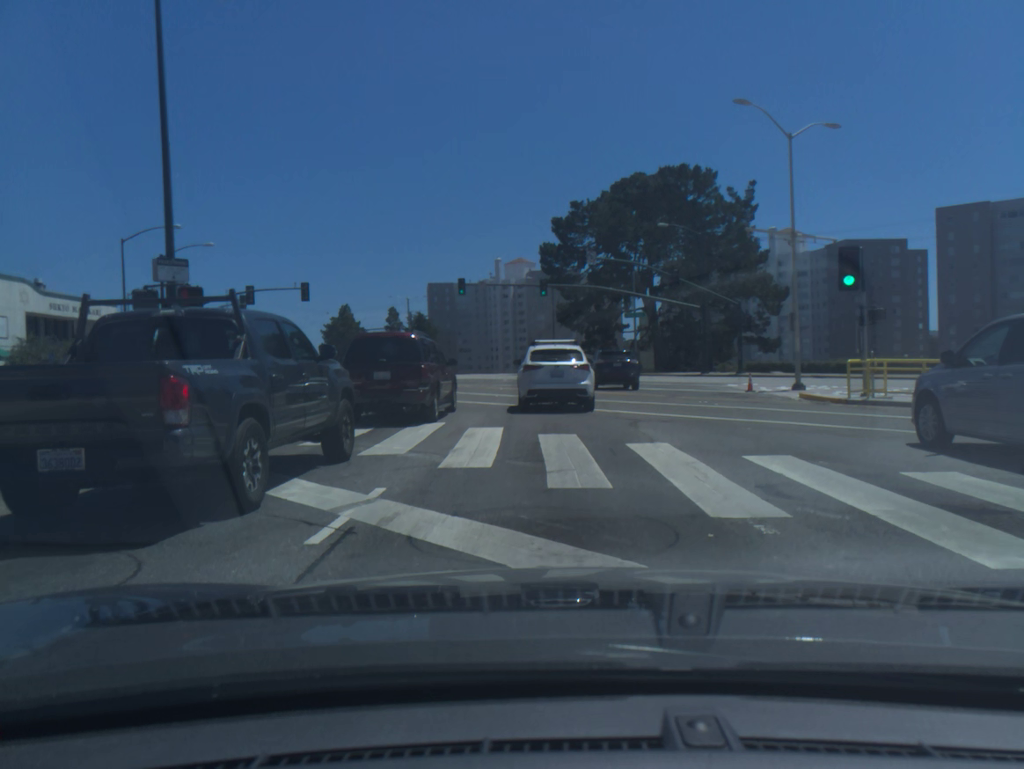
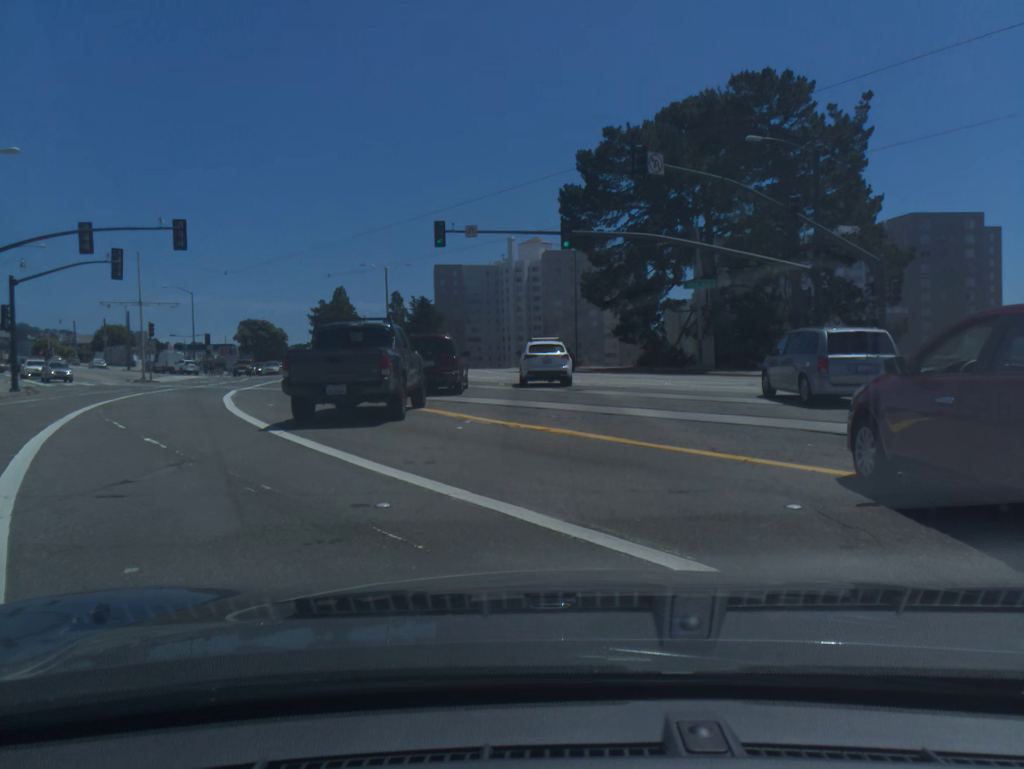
(-0.9, +21.5) m; -3°
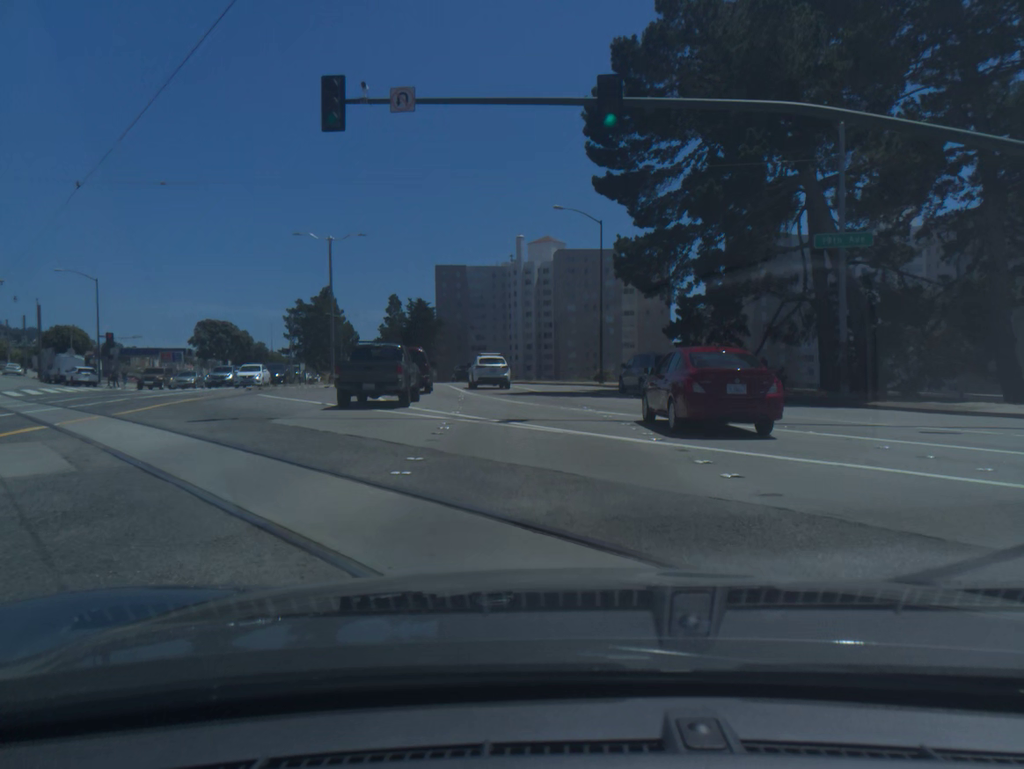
(-0.1, +22.0) m; -1°
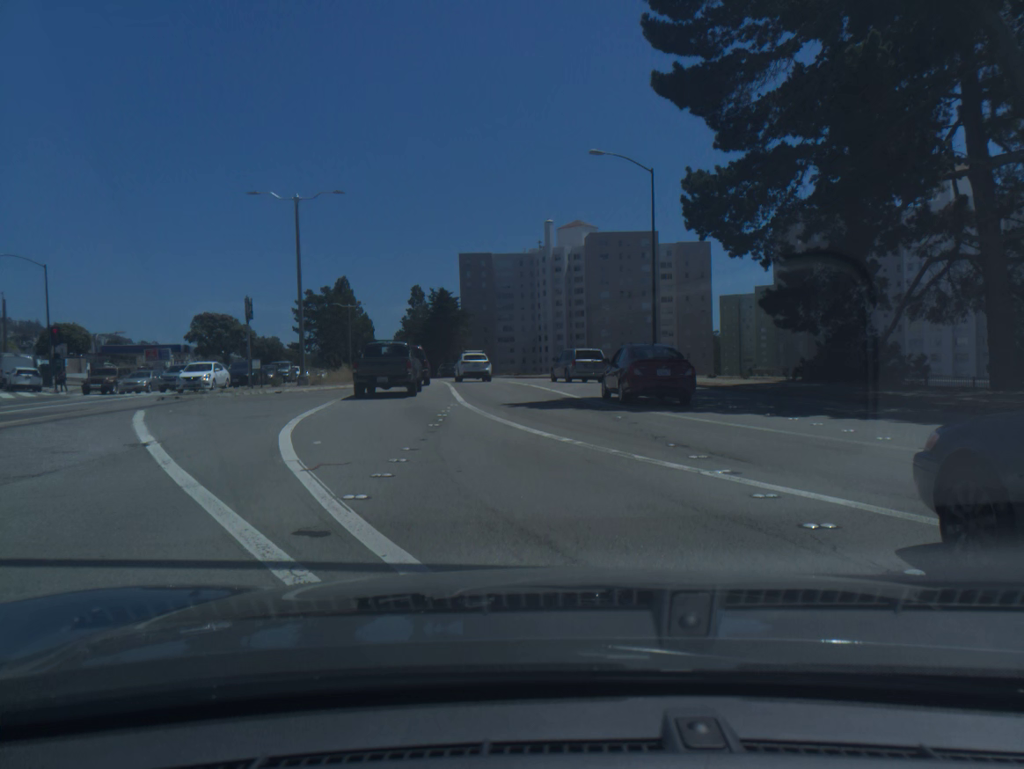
(-0.2, +12.2) m; -2°
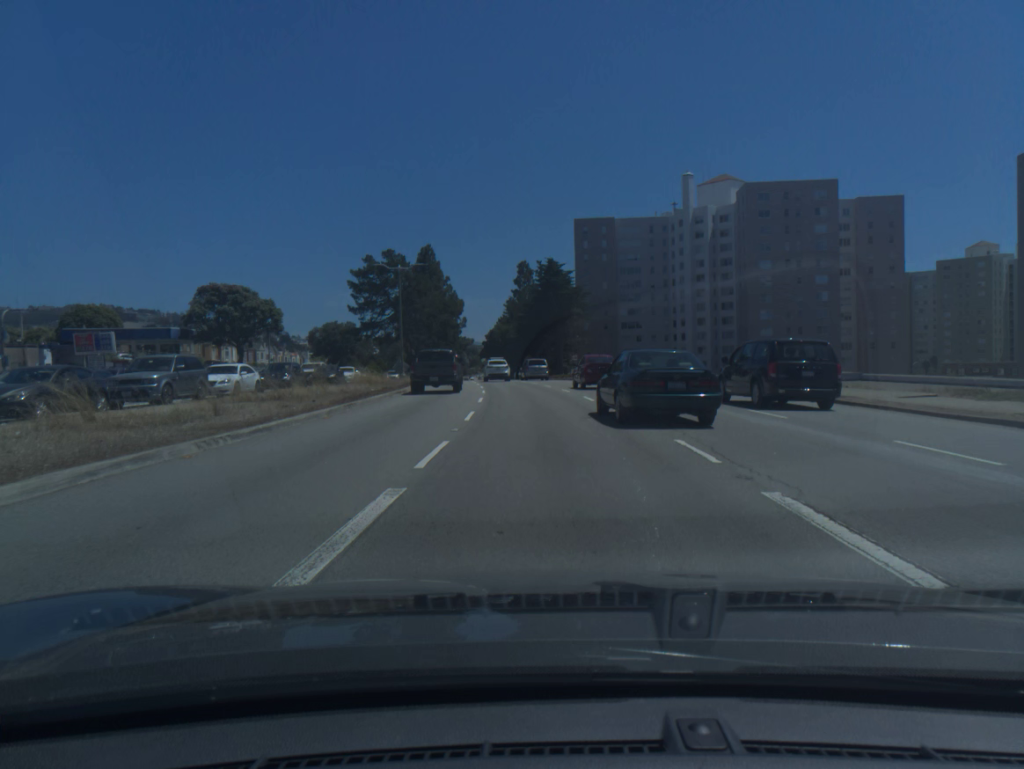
(-3.0, +36.1) m; -8°
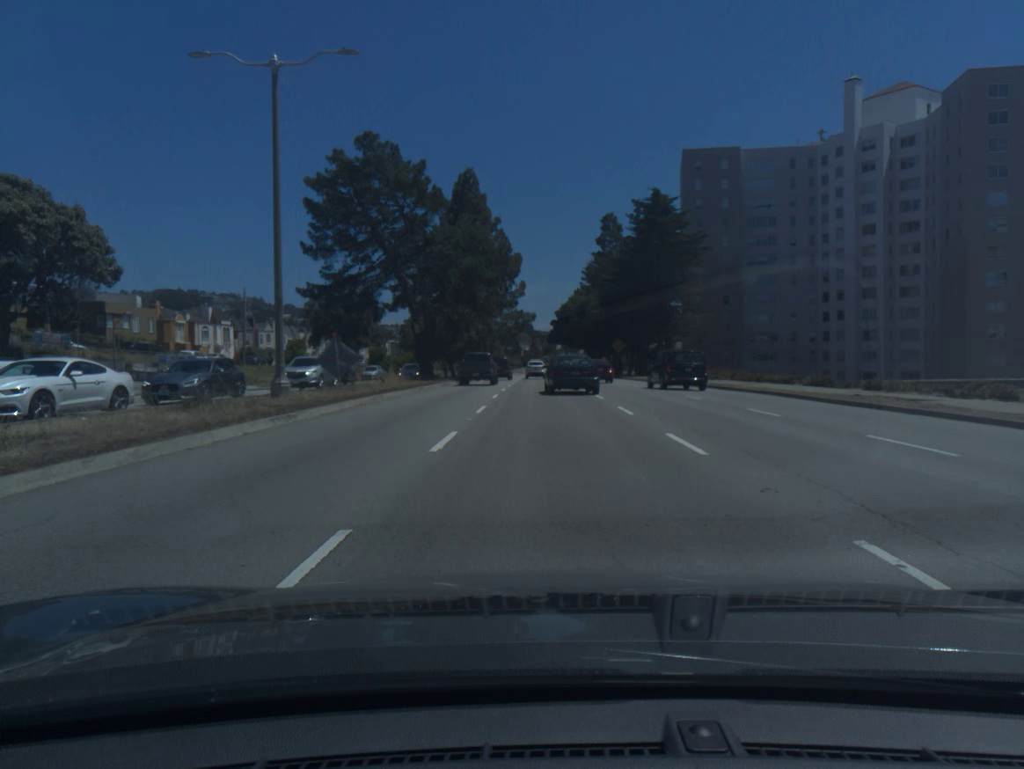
(-2.3, +42.9) m; -6°
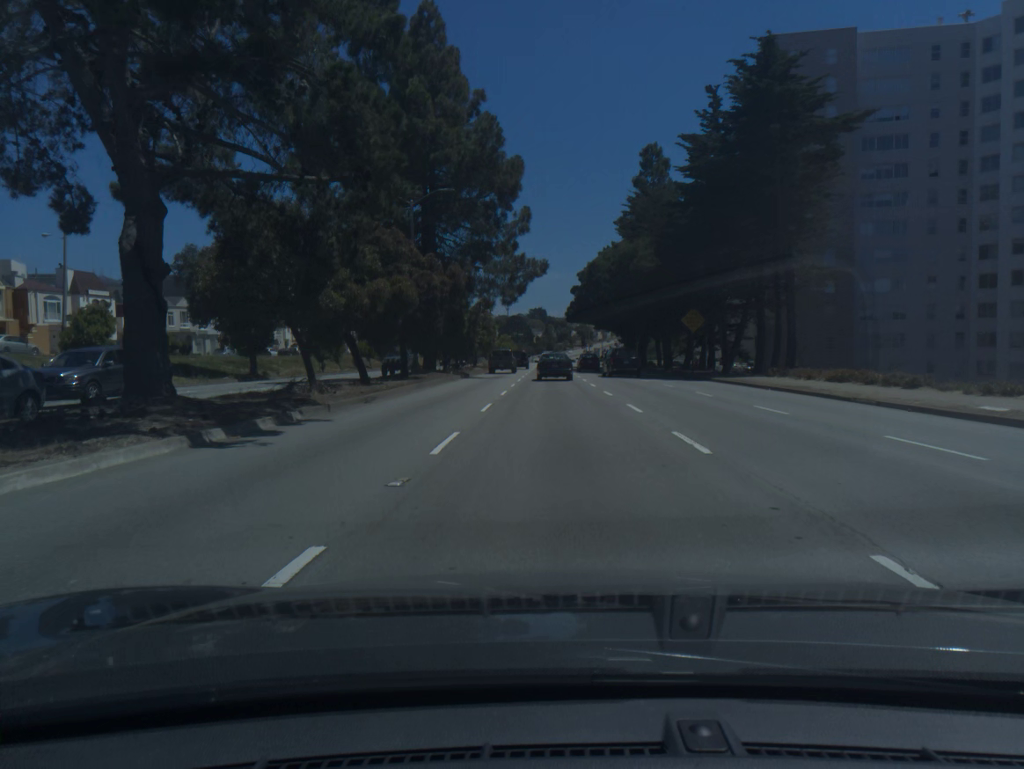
(-0.6, +37.4) m; -1°
